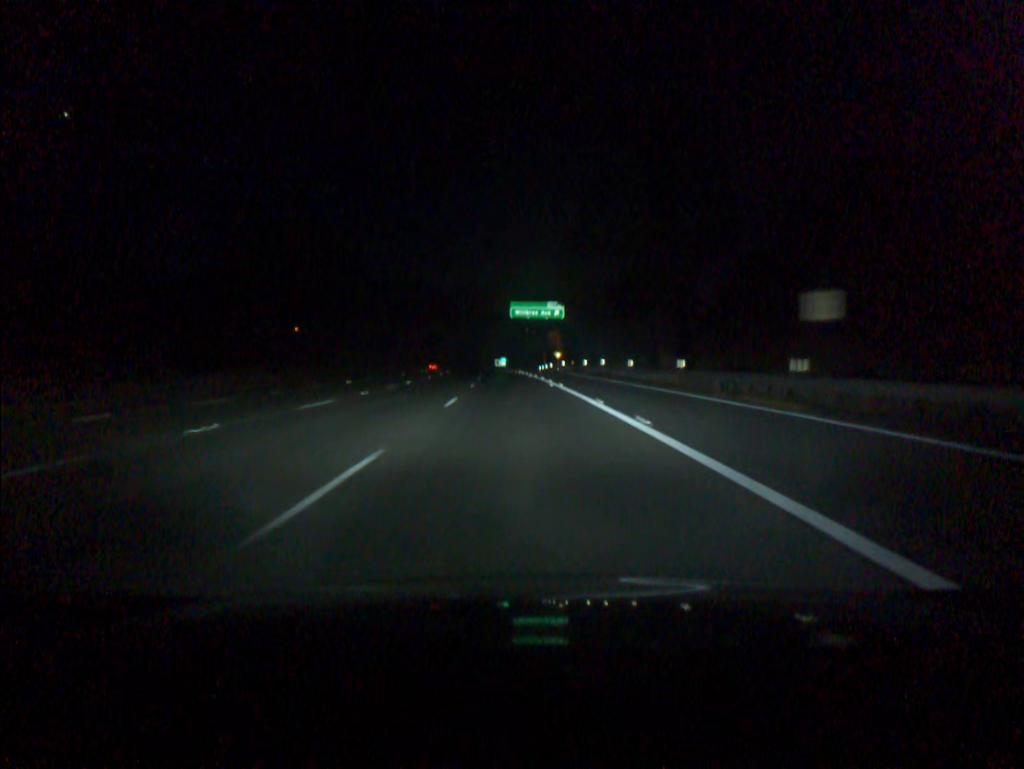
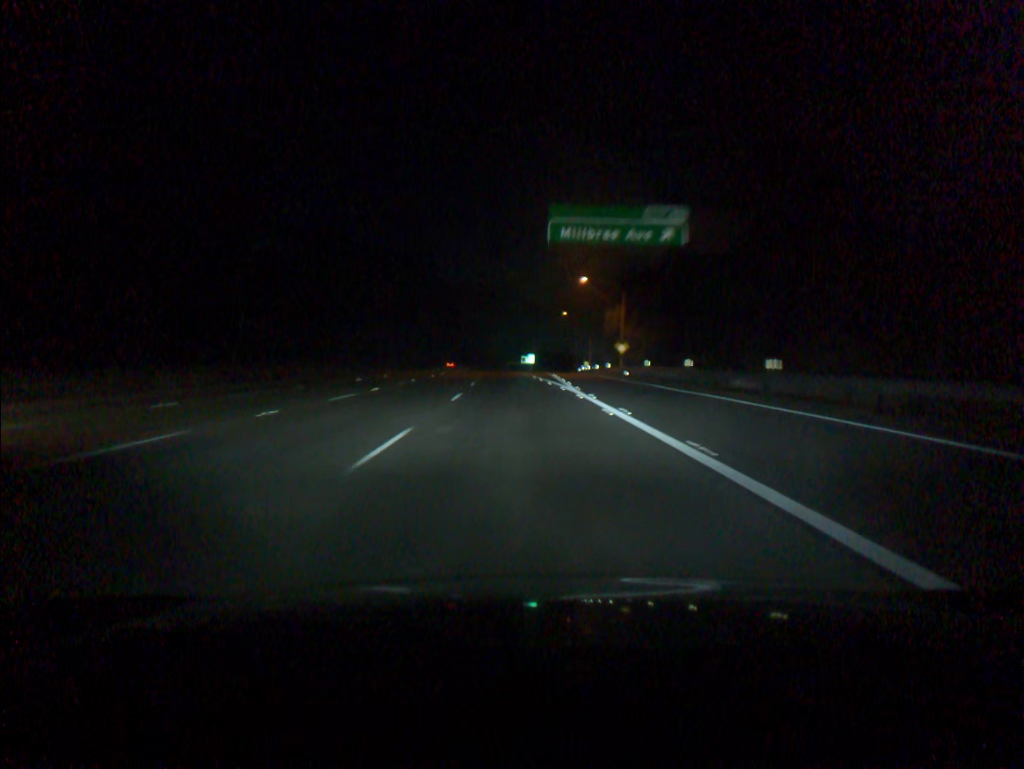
(-1.0, +55.3) m; -2°
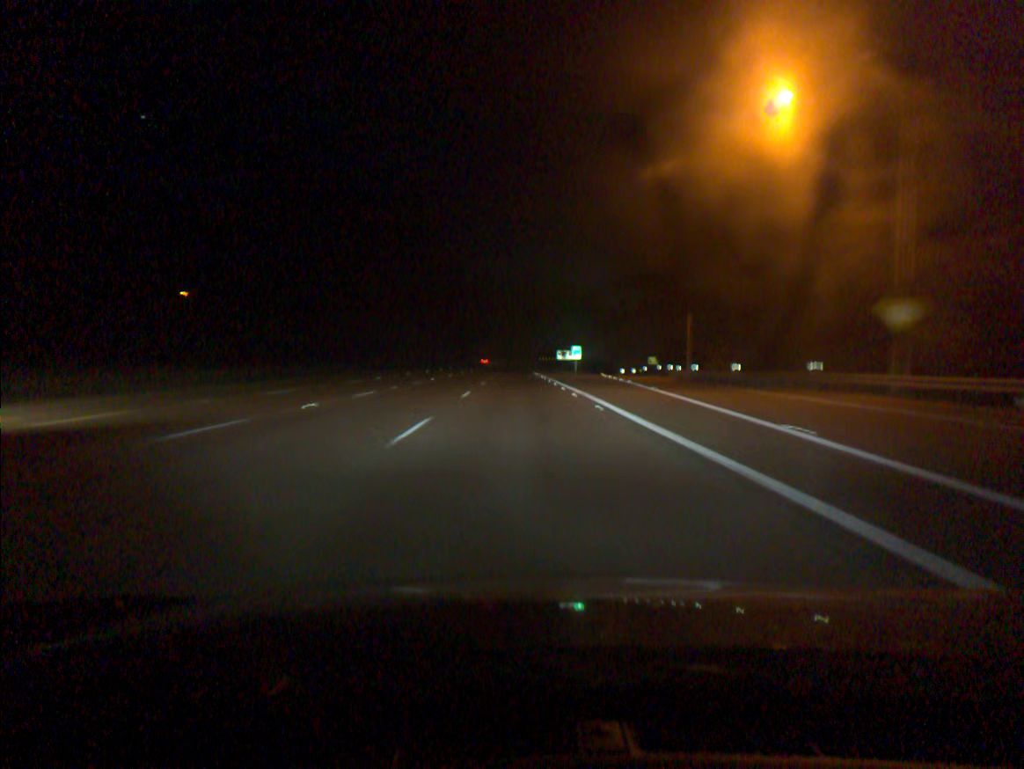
(-1.0, +55.5) m; -2°
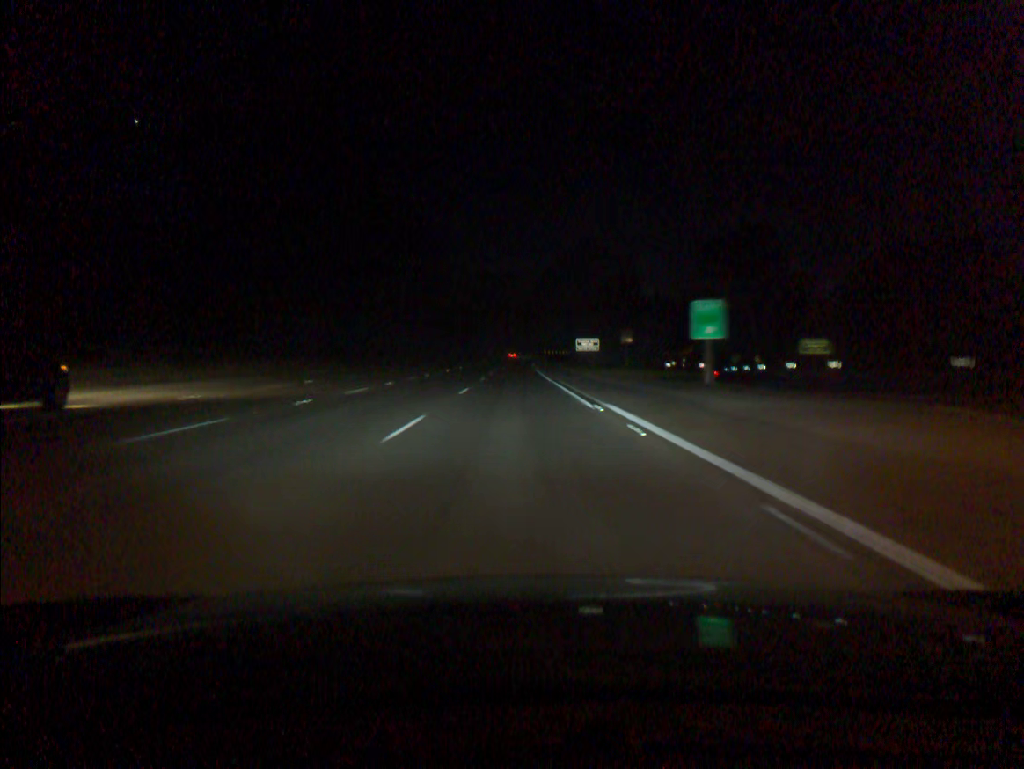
(-0.1, +74.0) m; 0°
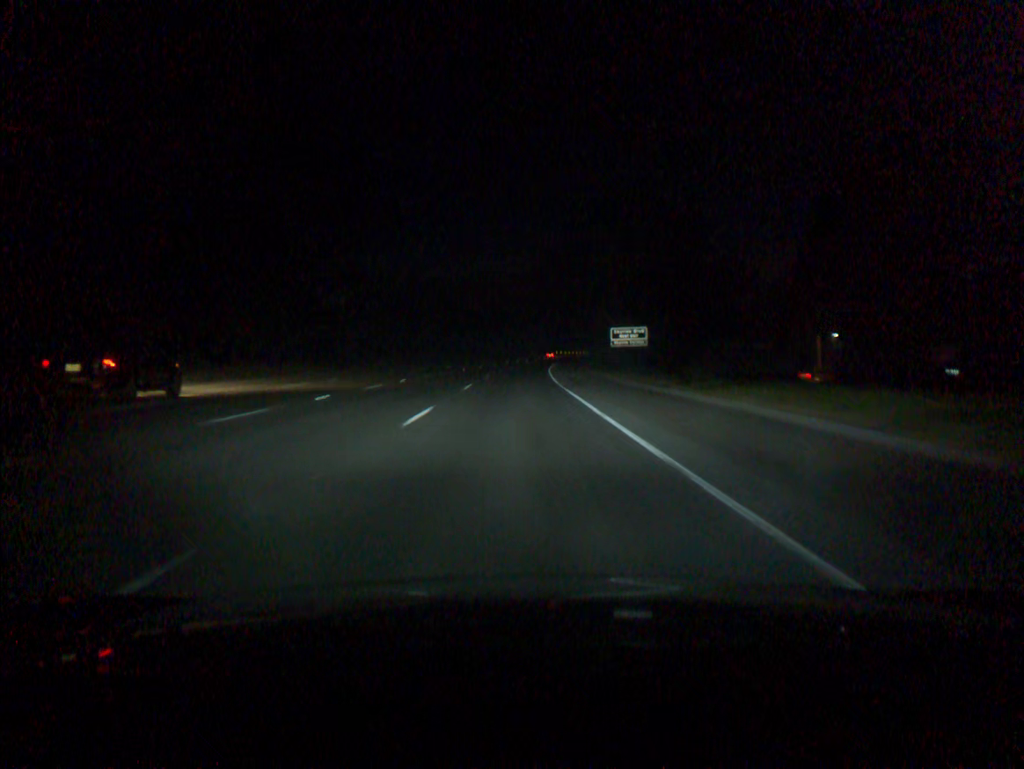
(-0.1, +55.2) m; 0°
